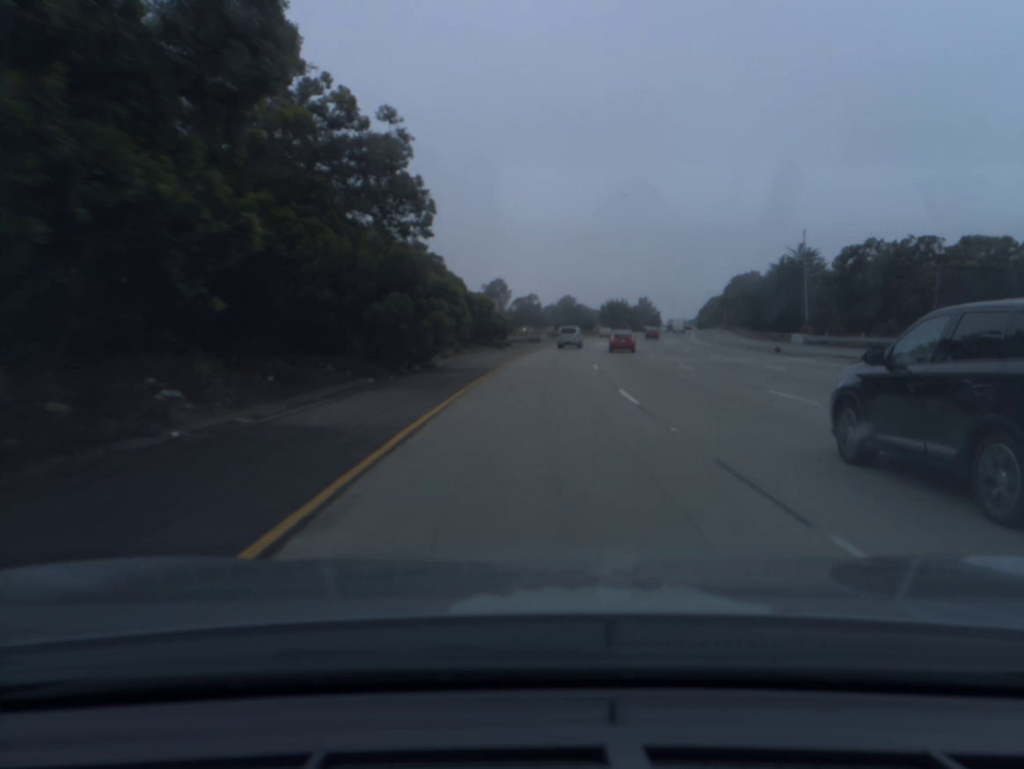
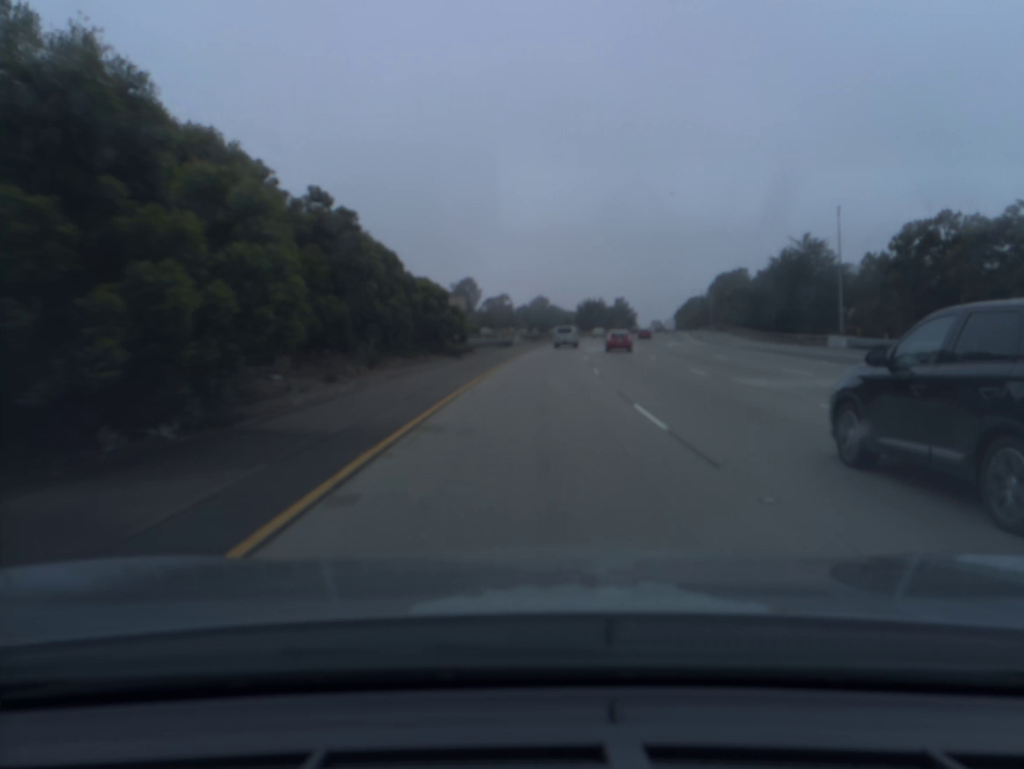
(+0.3, +18.8) m; +2°
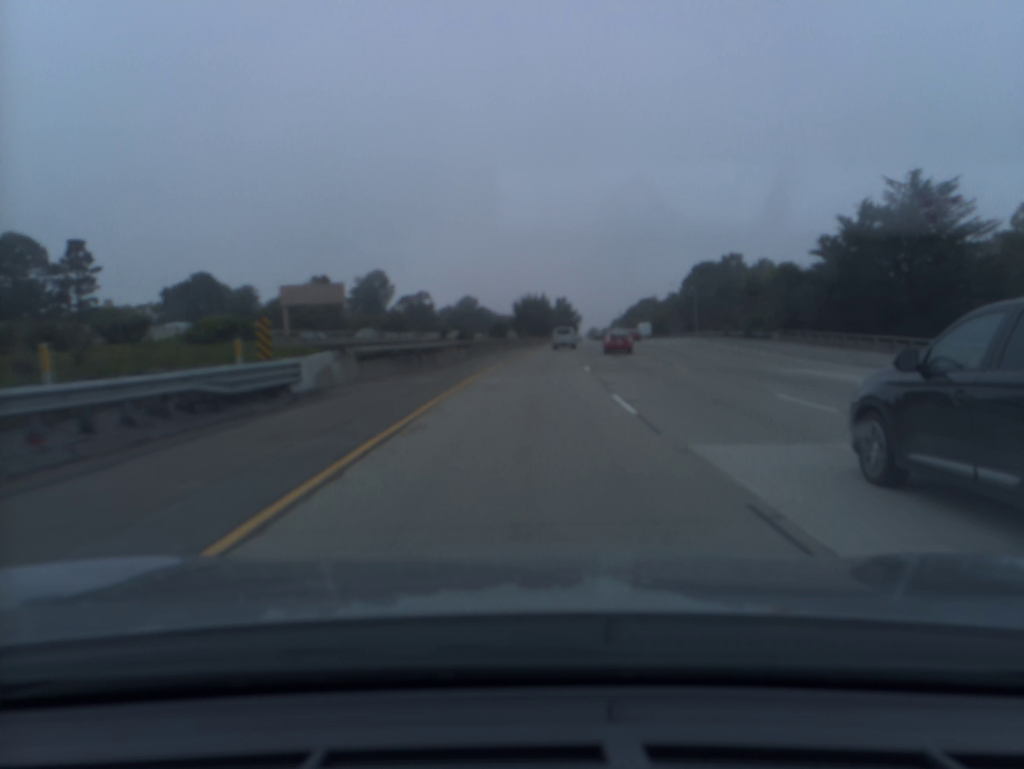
(+2.6, +56.3) m; +5°
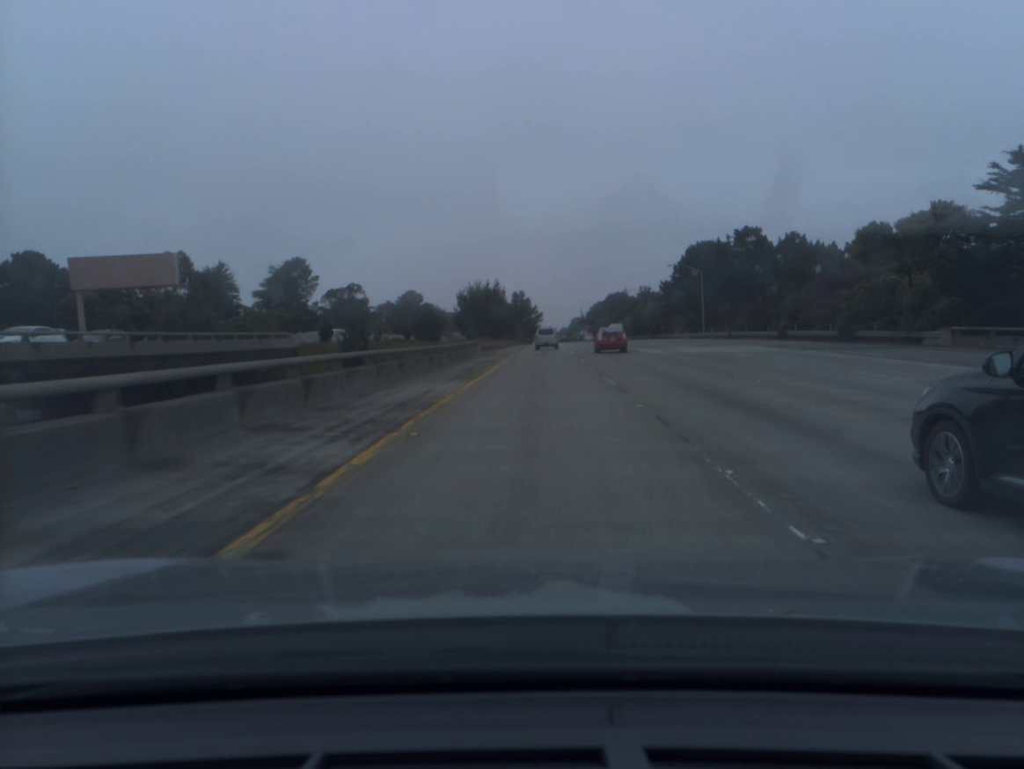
(+1.1, +37.8) m; +3°
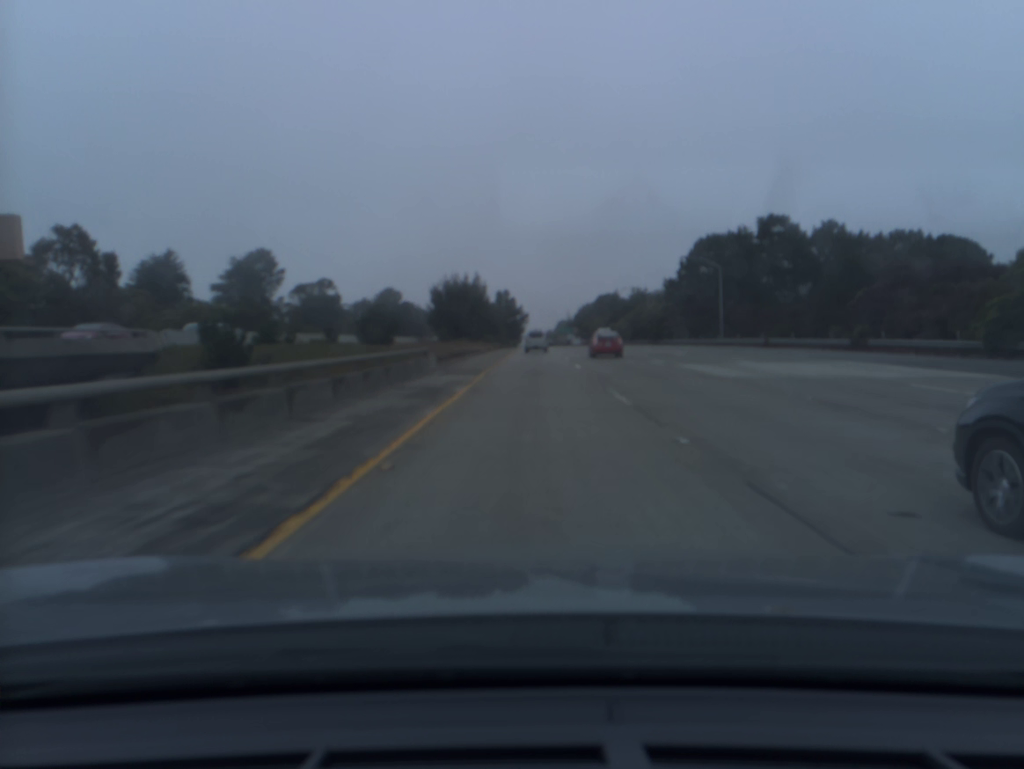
(+0.2, +18.9) m; +1°
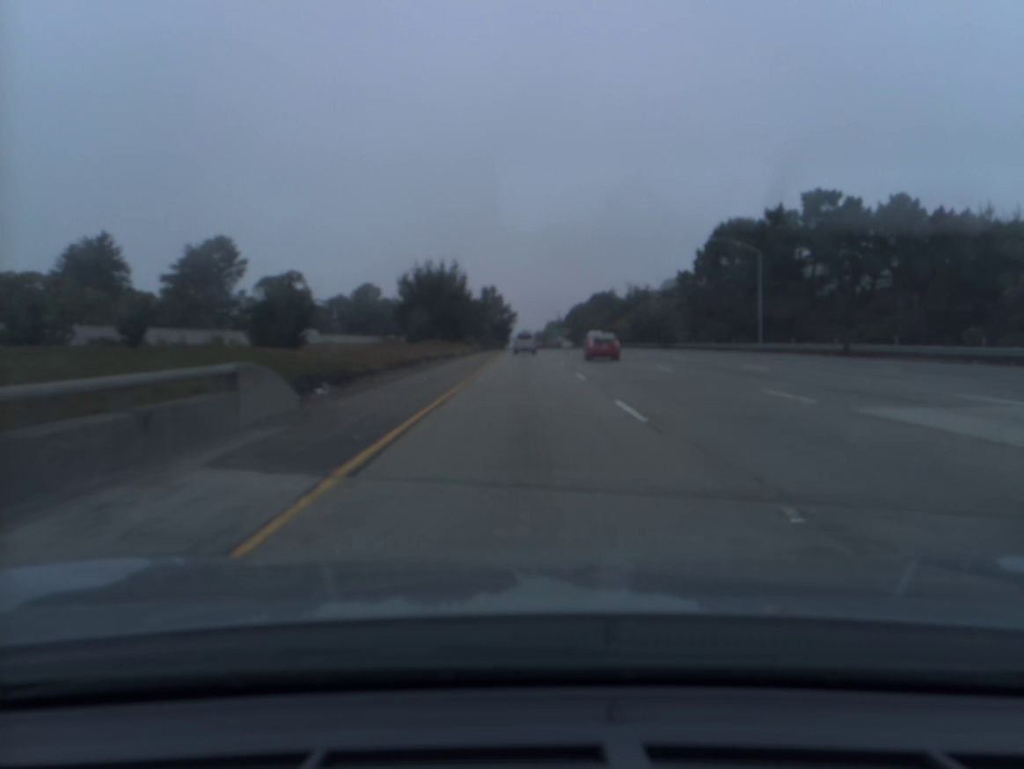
(+0.2, +19.0) m; +1°
